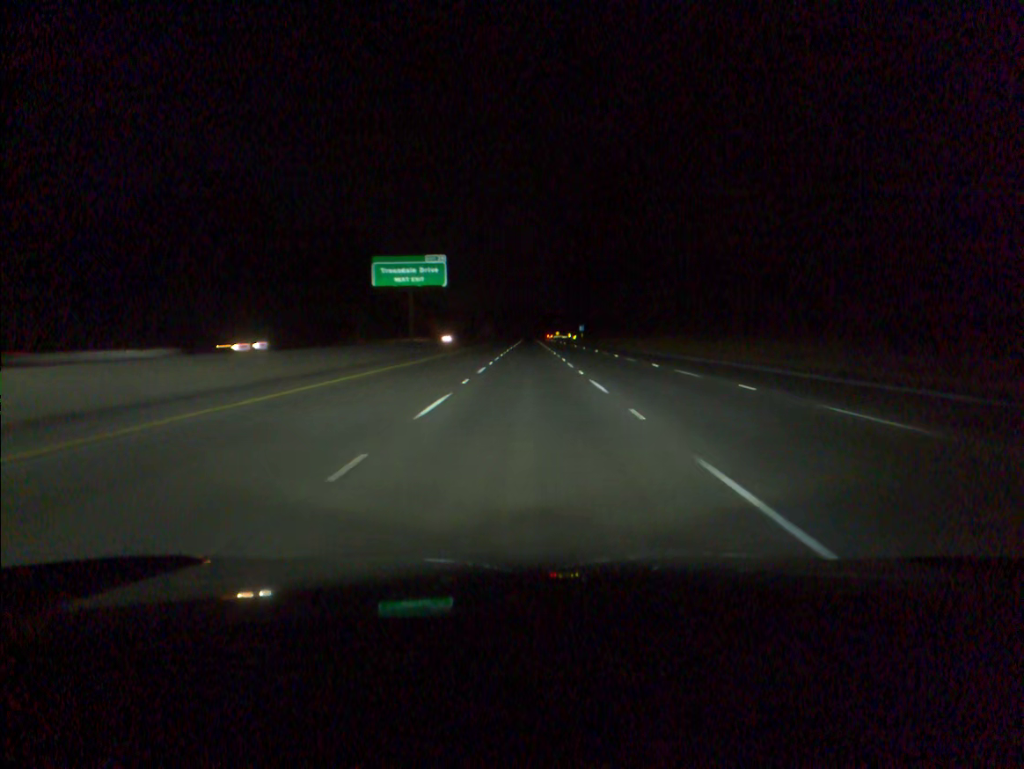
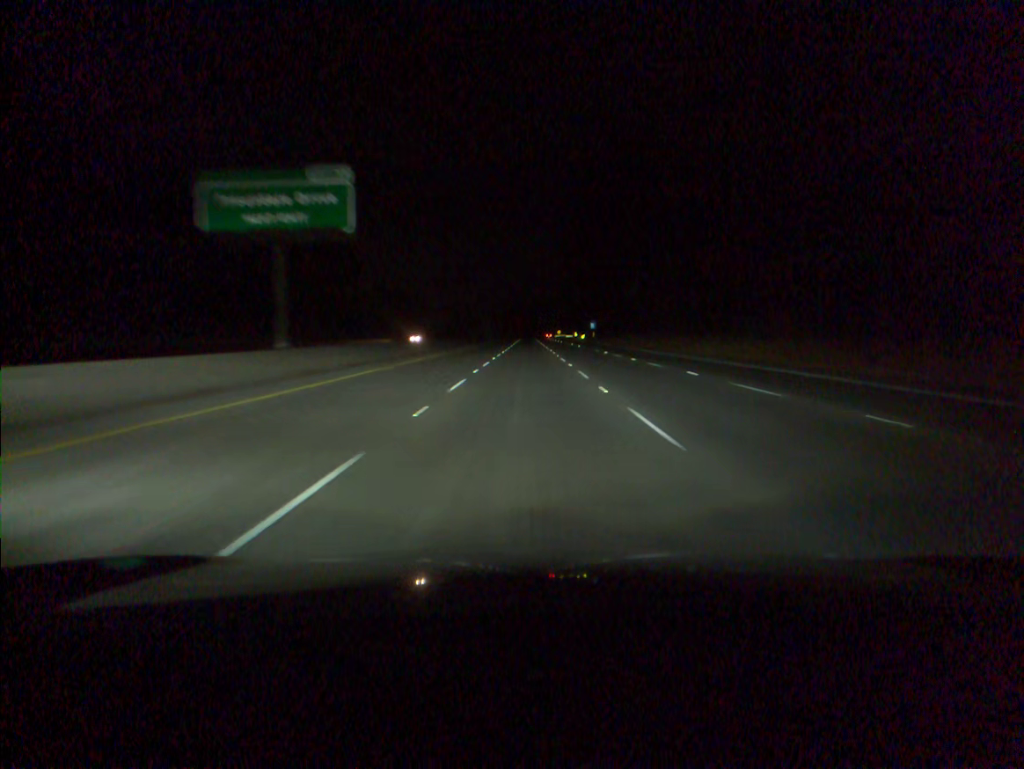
(0.0, +38.2) m; 0°
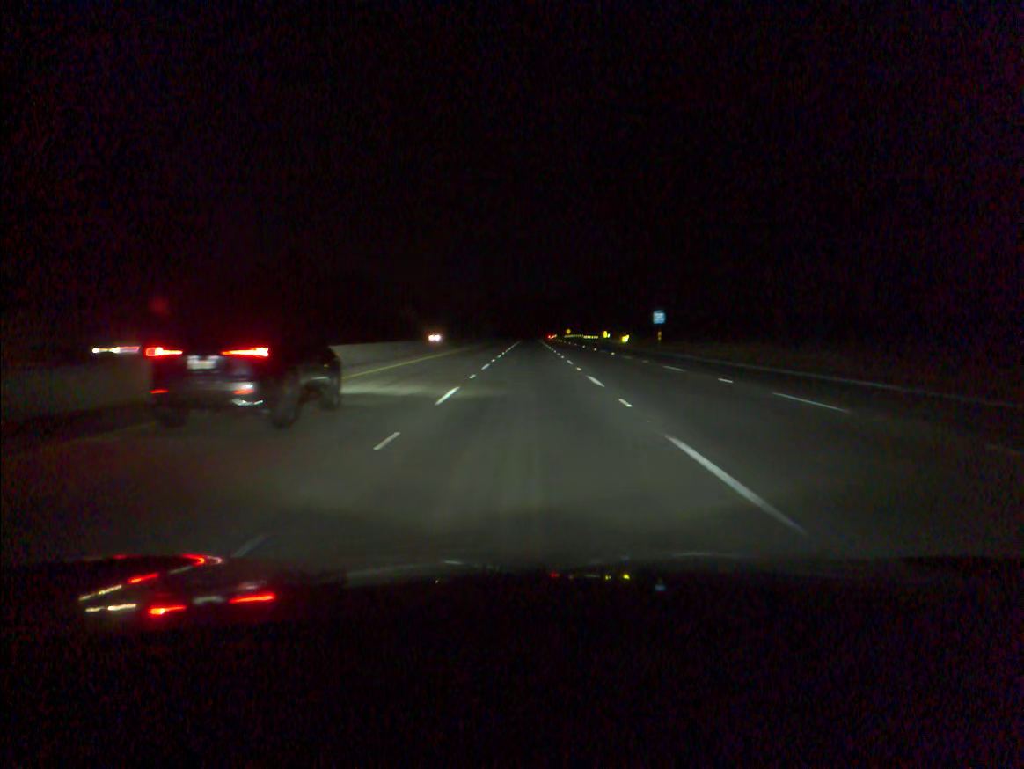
(-0.1, +76.5) m; 0°
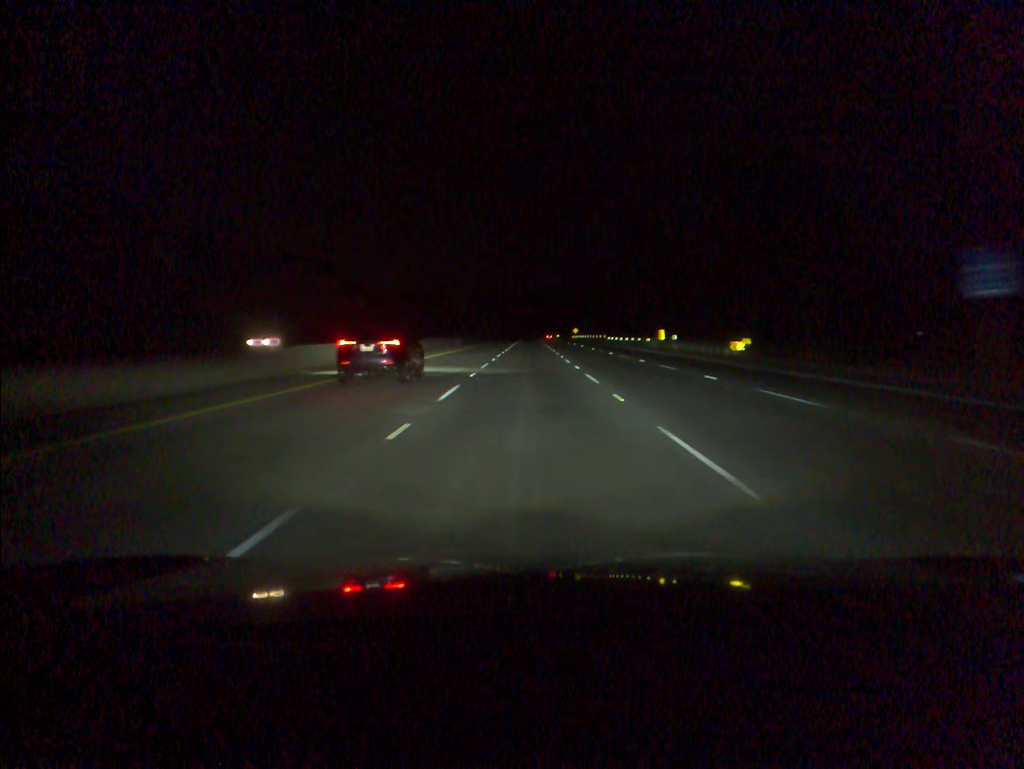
(+0.1, +57.4) m; 0°
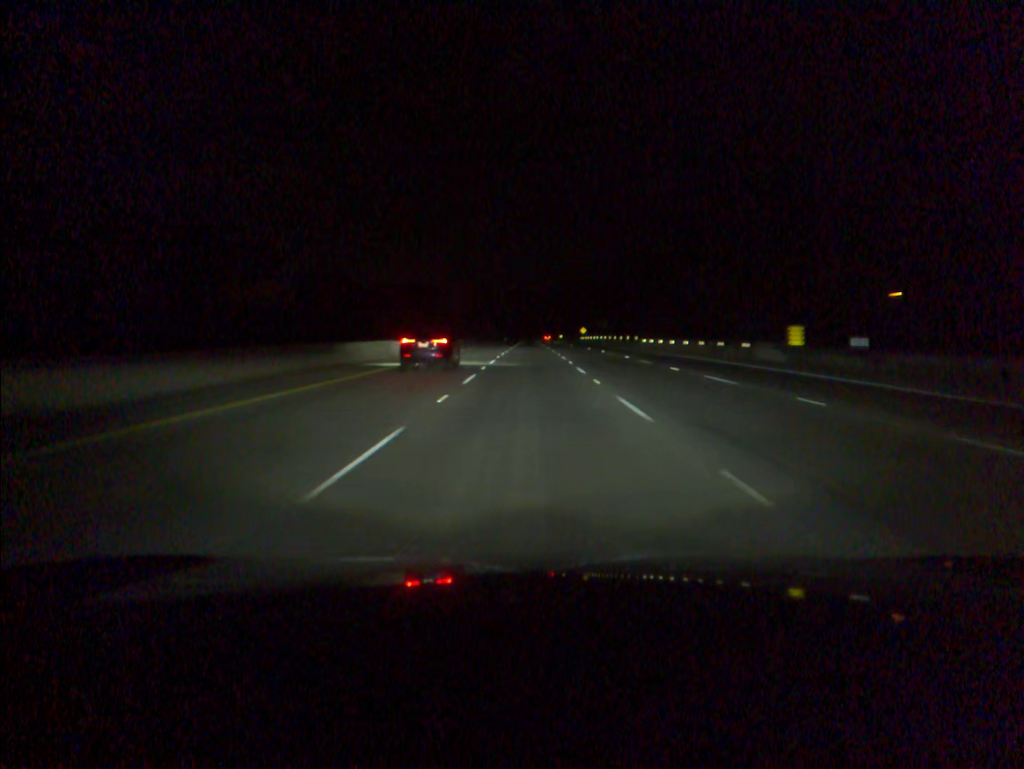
(0.0, +38.2) m; 0°
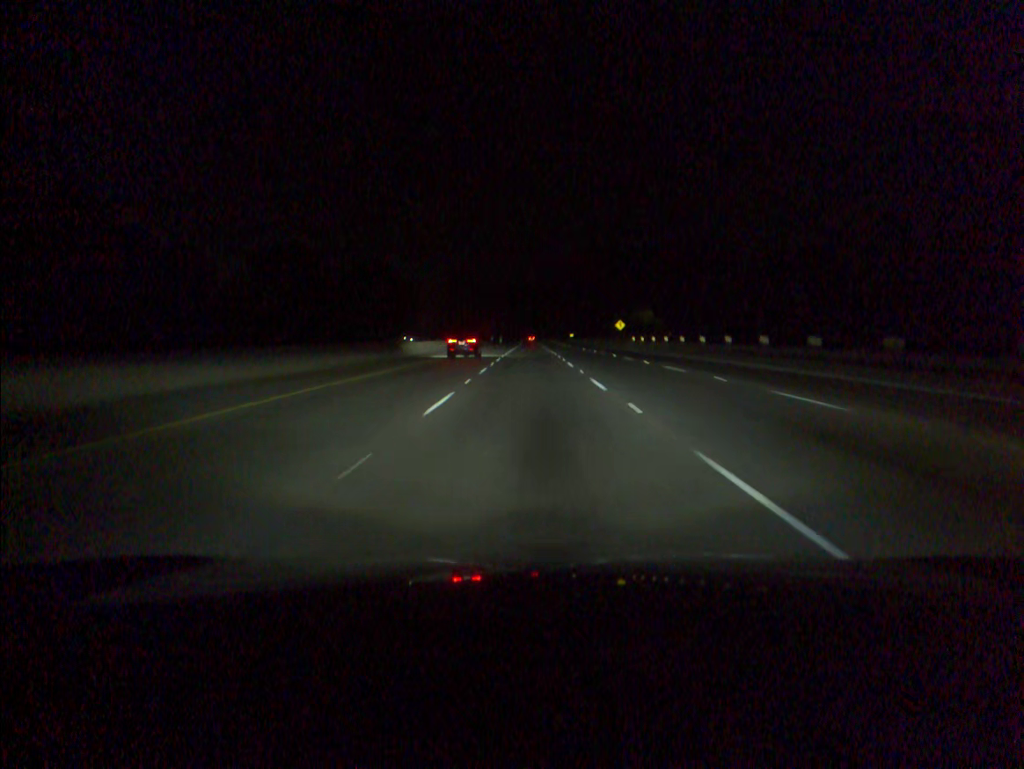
(-0.1, +95.6) m; 0°
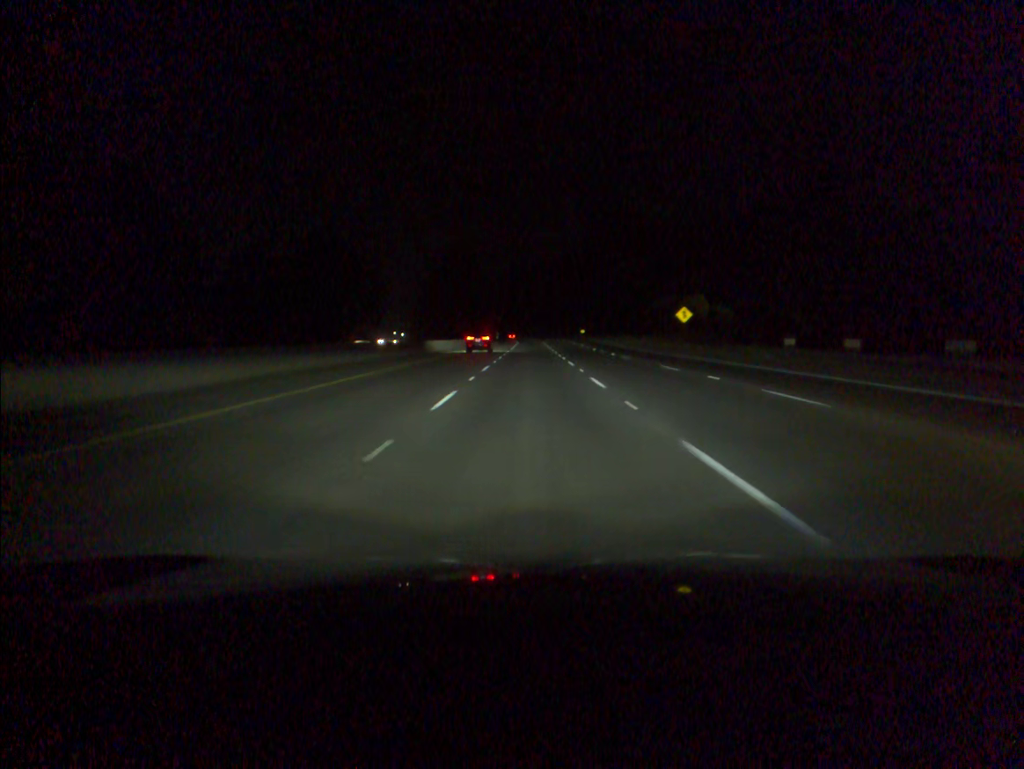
(0.0, +57.2) m; 0°
